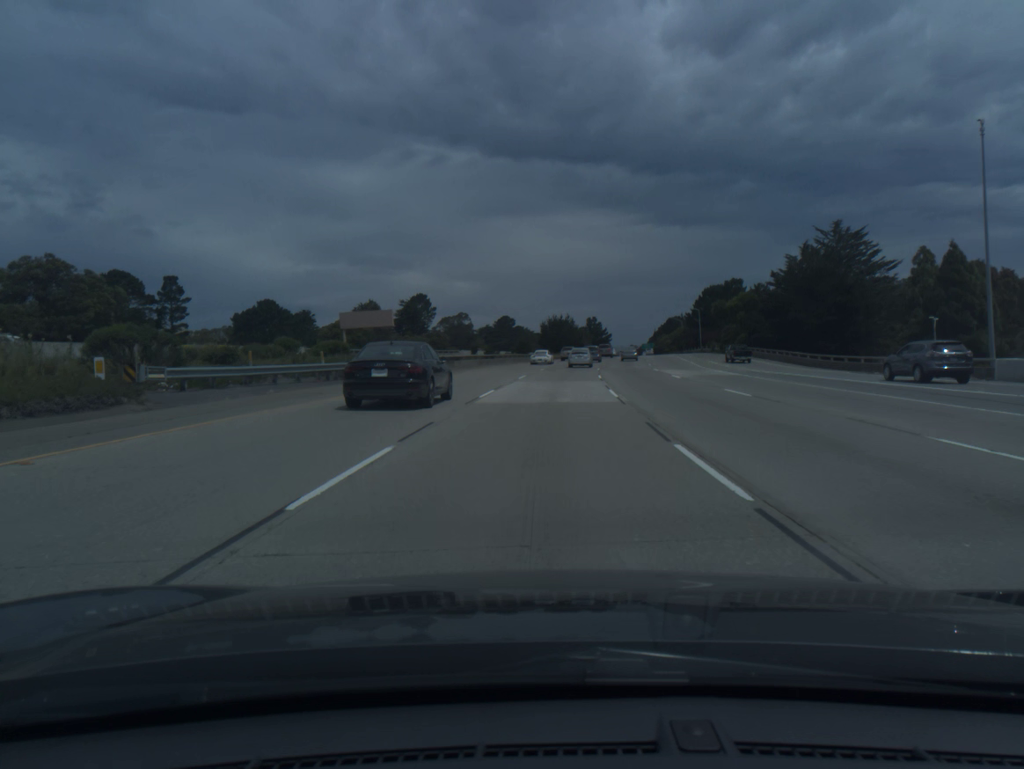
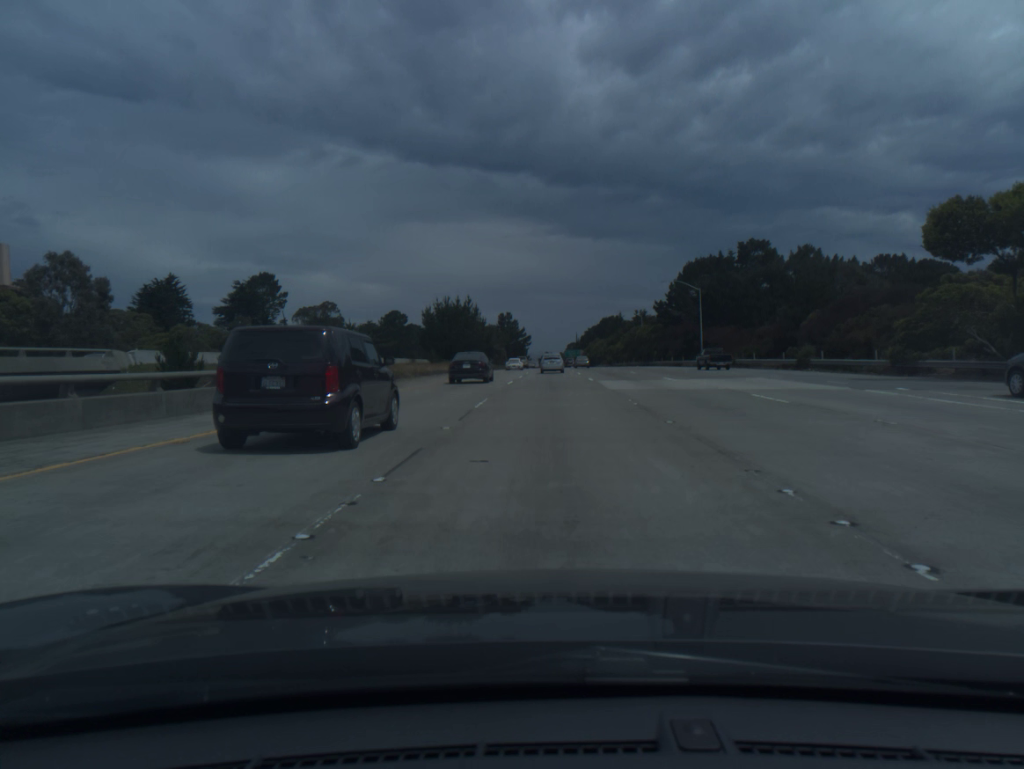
(+4.0, +75.1) m; +6°
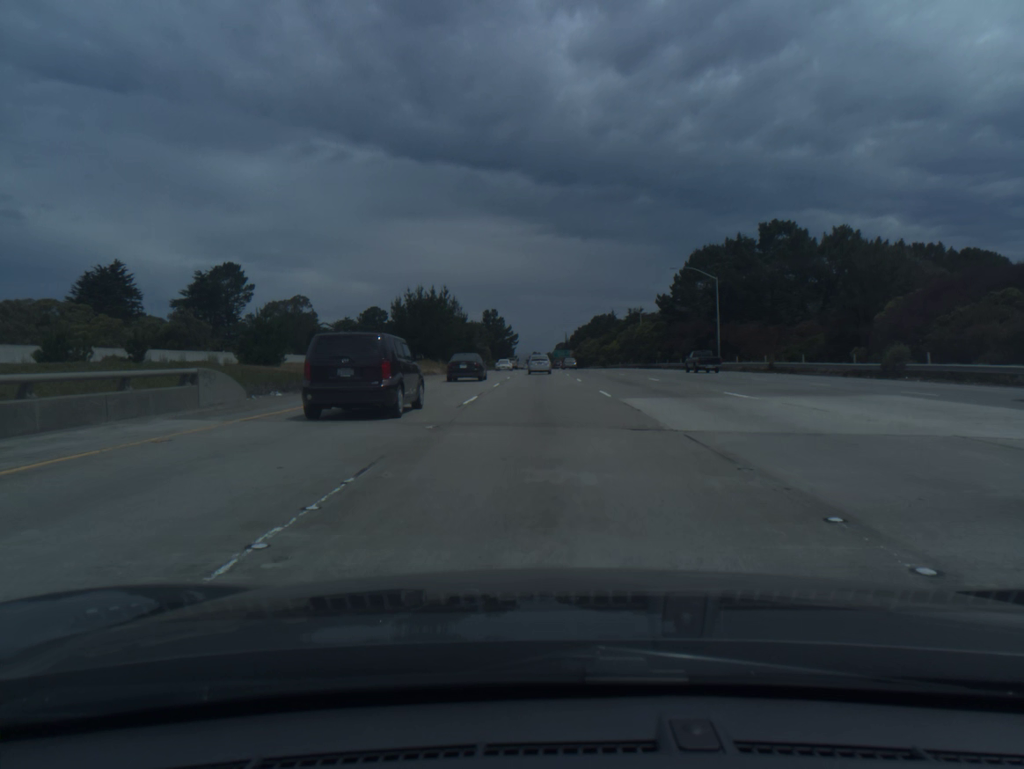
(+0.1, +14.9) m; +1°
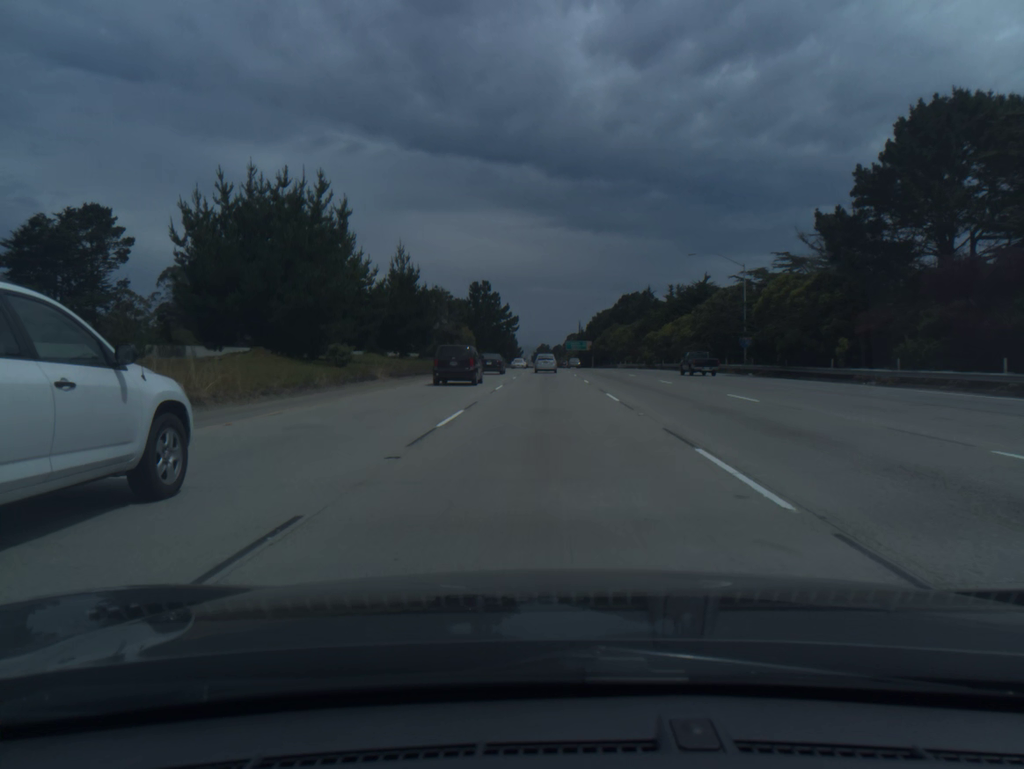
(-0.1, +59.8) m; -1°
